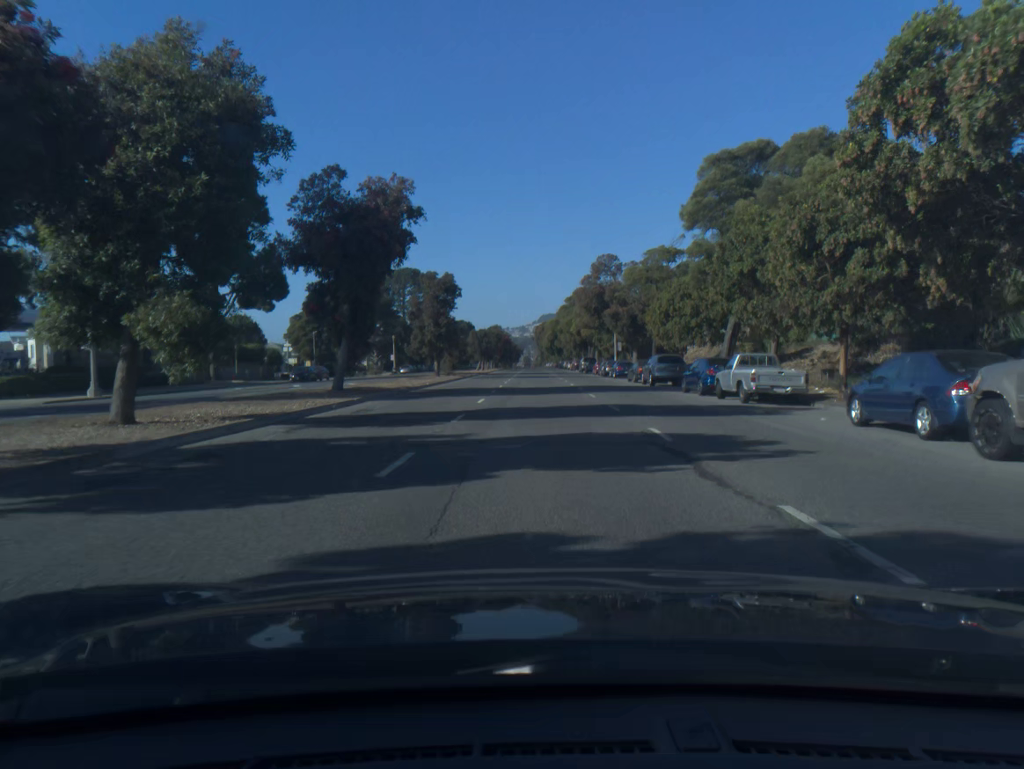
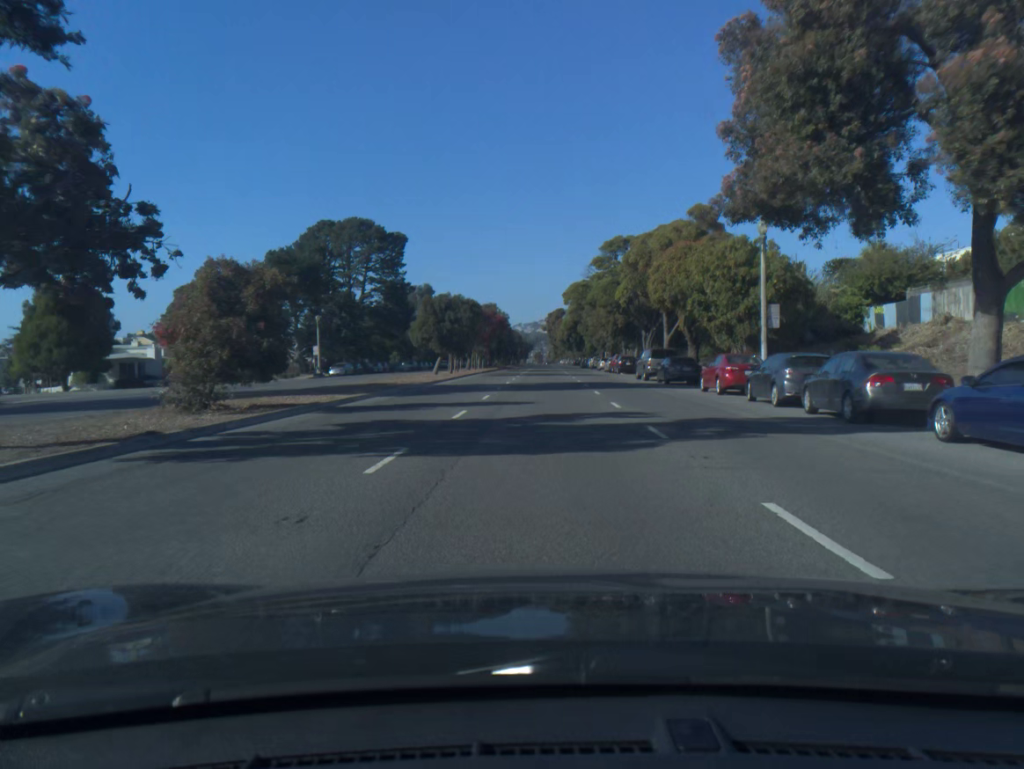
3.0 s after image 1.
(-0.2, +50.9) m; -1°
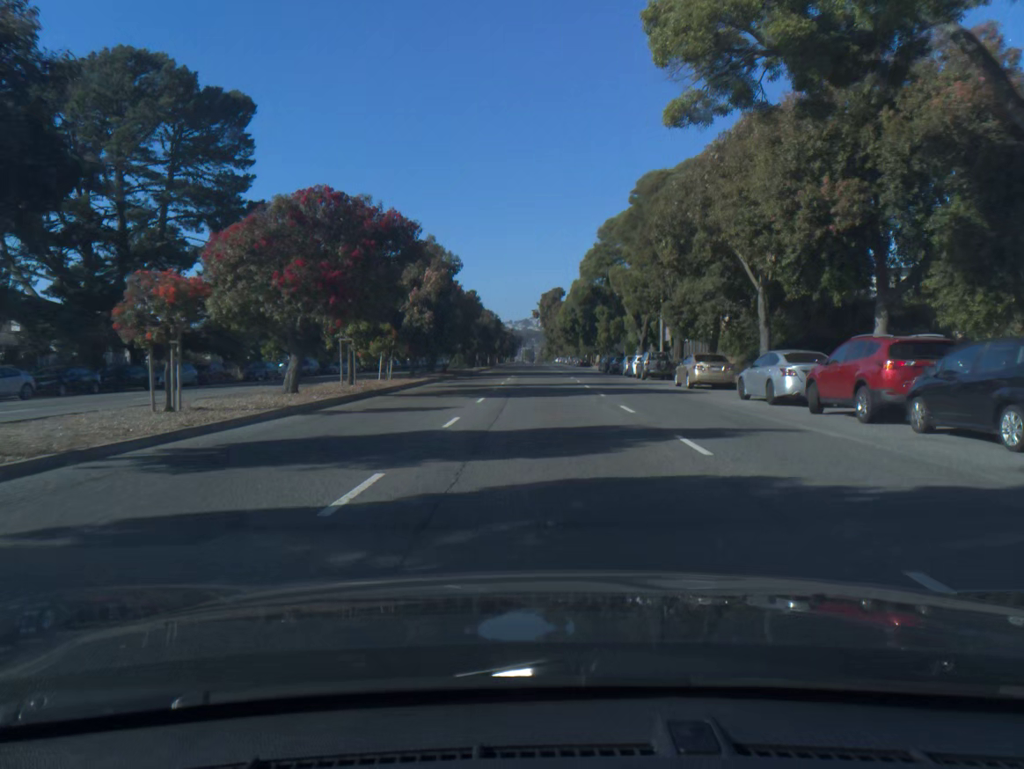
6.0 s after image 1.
(+0.2, +54.0) m; +1°
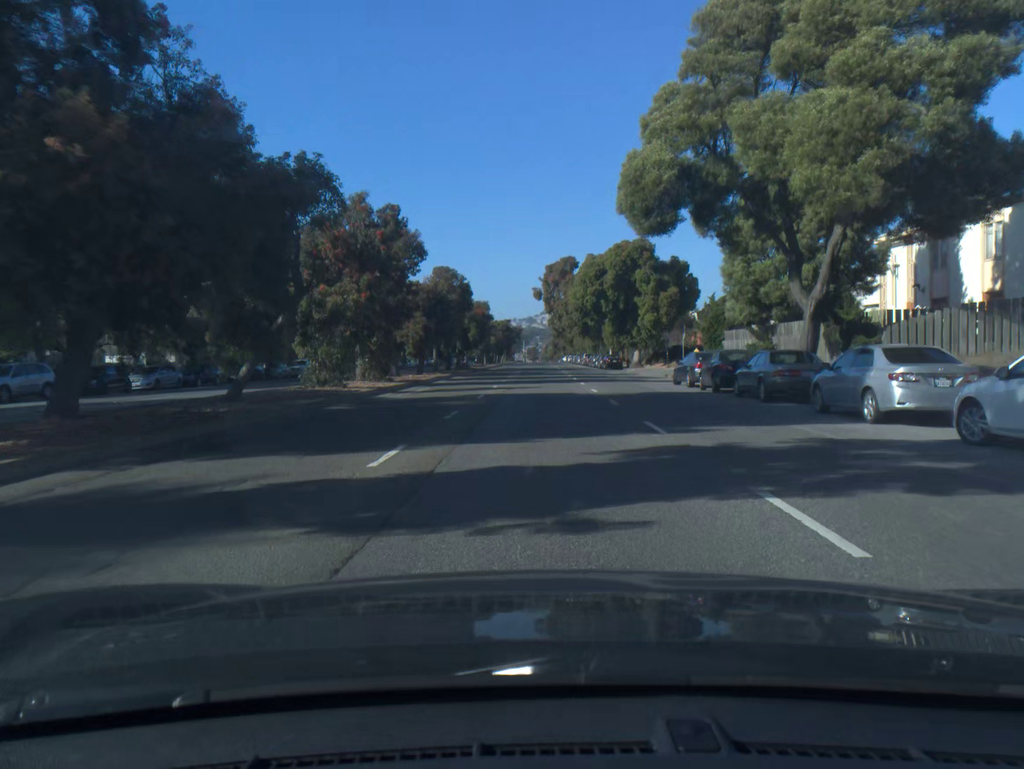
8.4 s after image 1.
(+0.1, +42.1) m; 0°
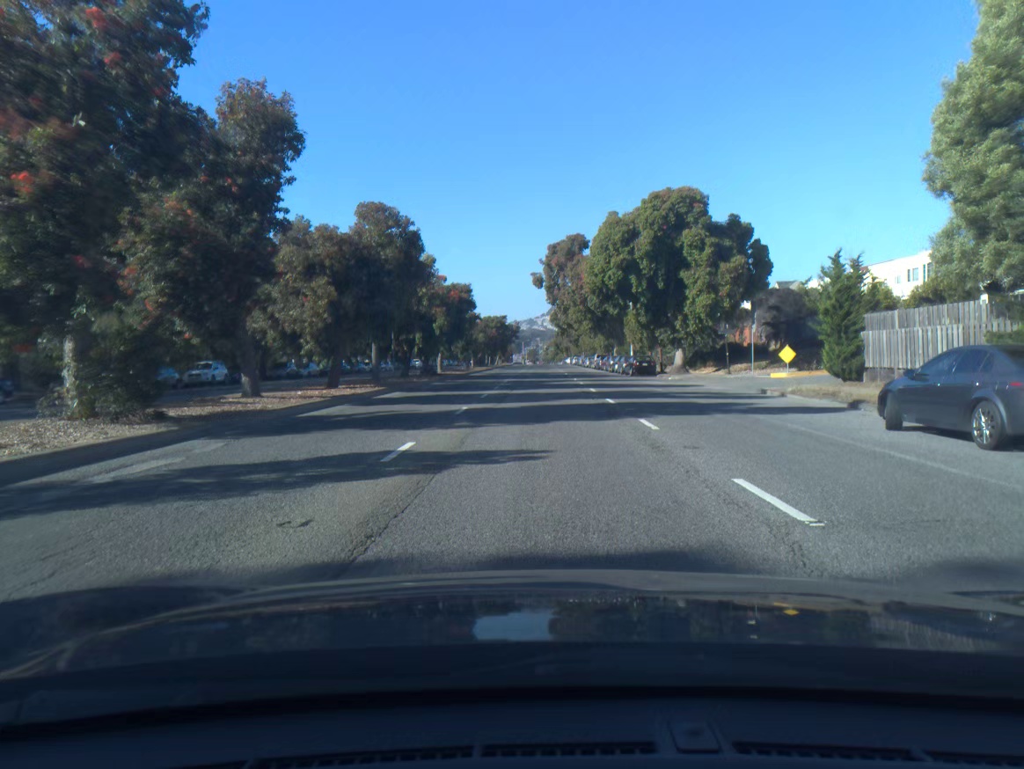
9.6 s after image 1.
(0.0, +21.0) m; 0°
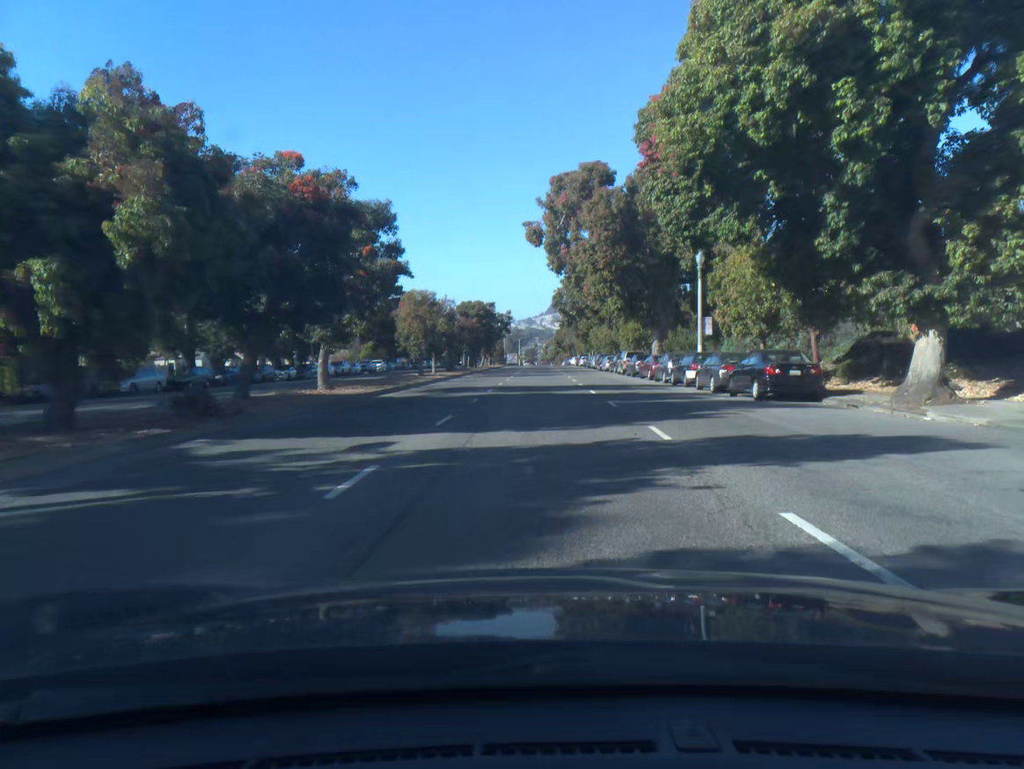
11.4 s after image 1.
(+0.1, +31.4) m; 0°
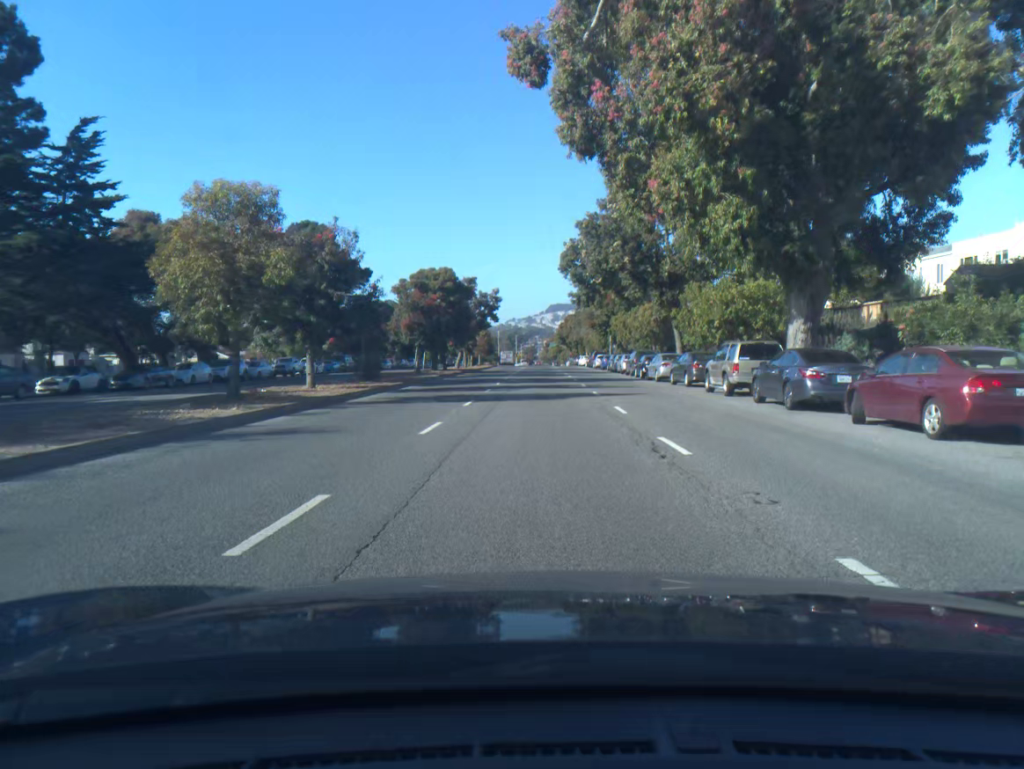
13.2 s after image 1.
(0.0, +31.0) m; 0°
